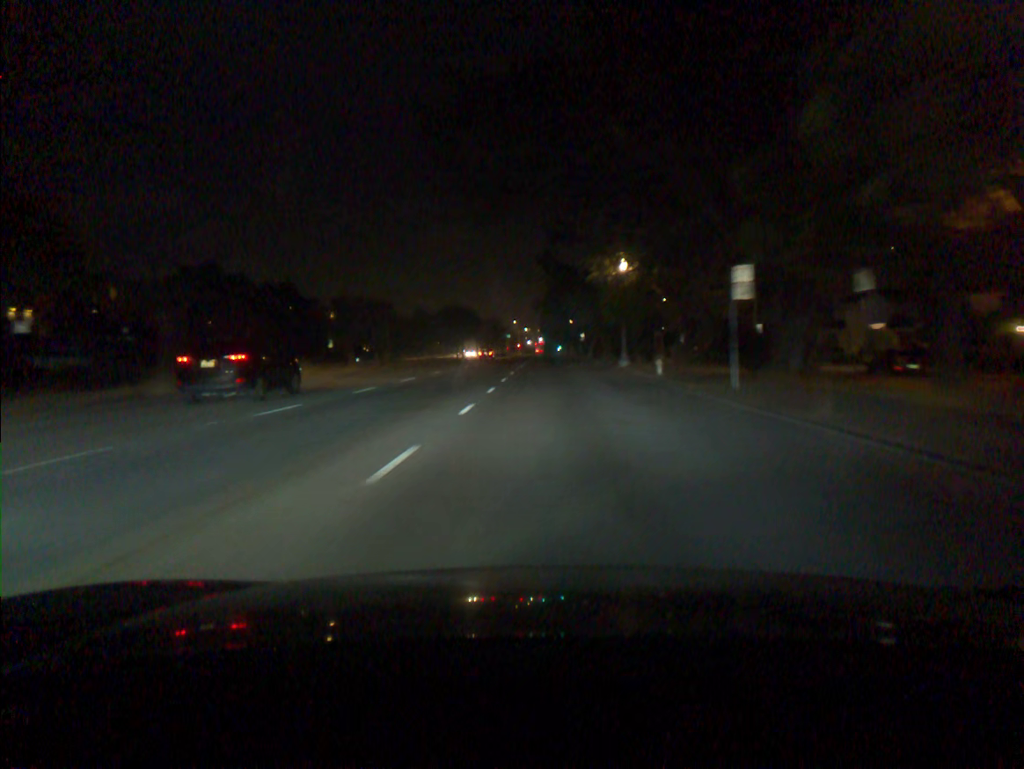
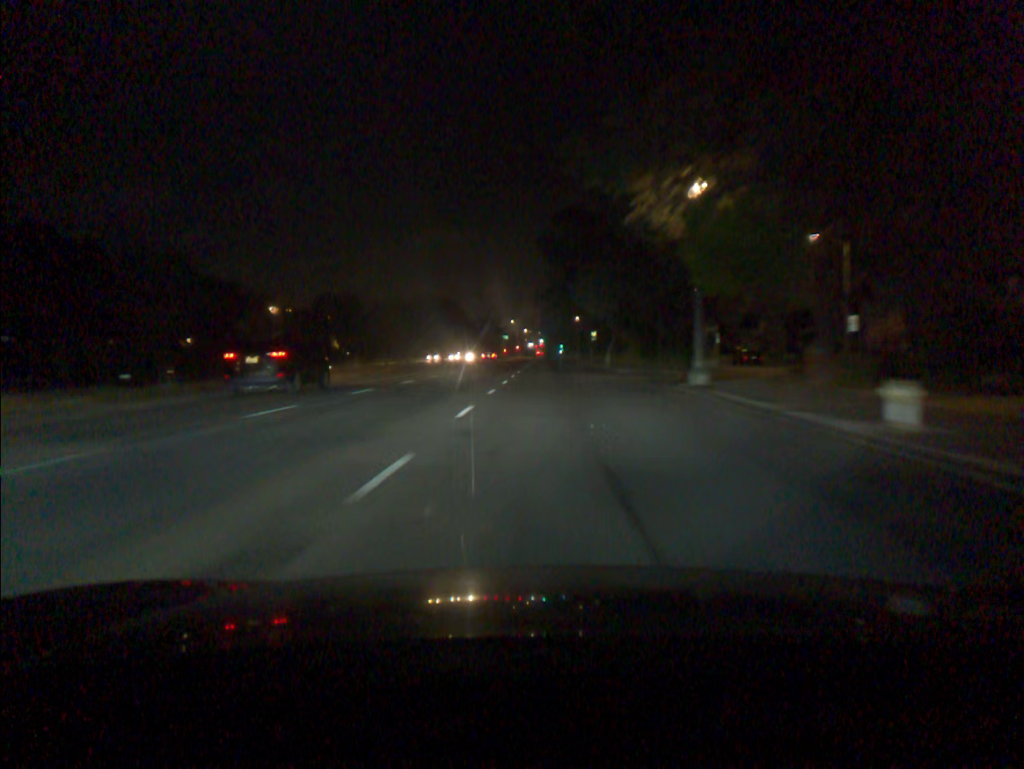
(0.0, +22.7) m; 0°
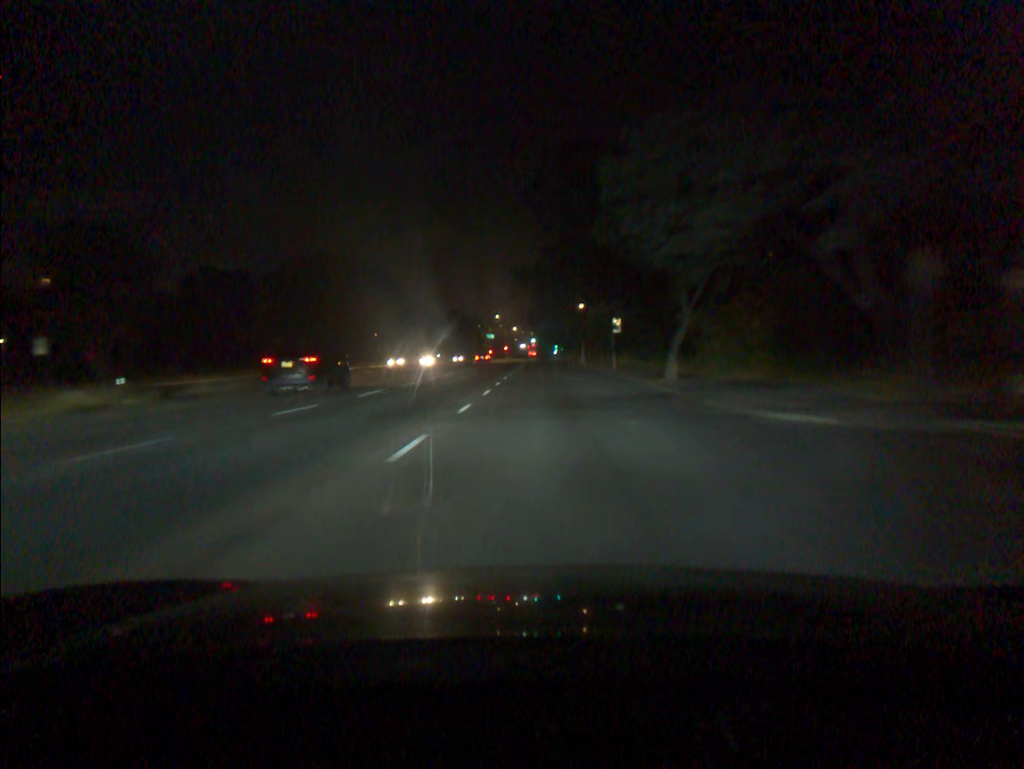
(+0.2, +34.4) m; +1°
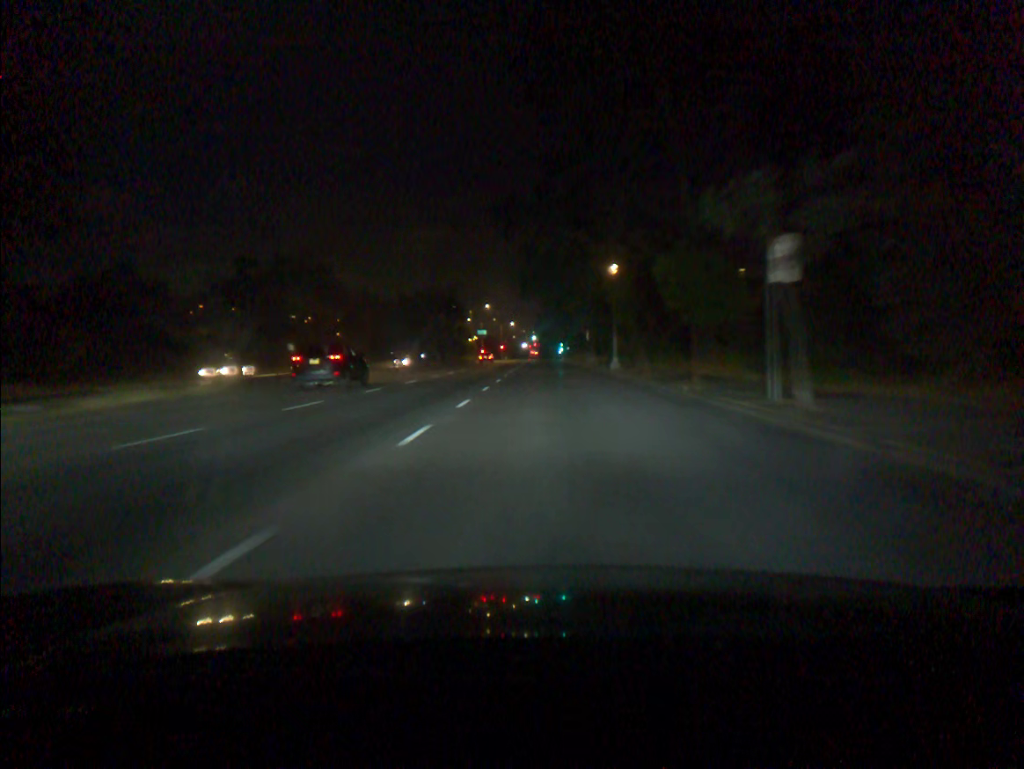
(-0.1, +35.0) m; 0°
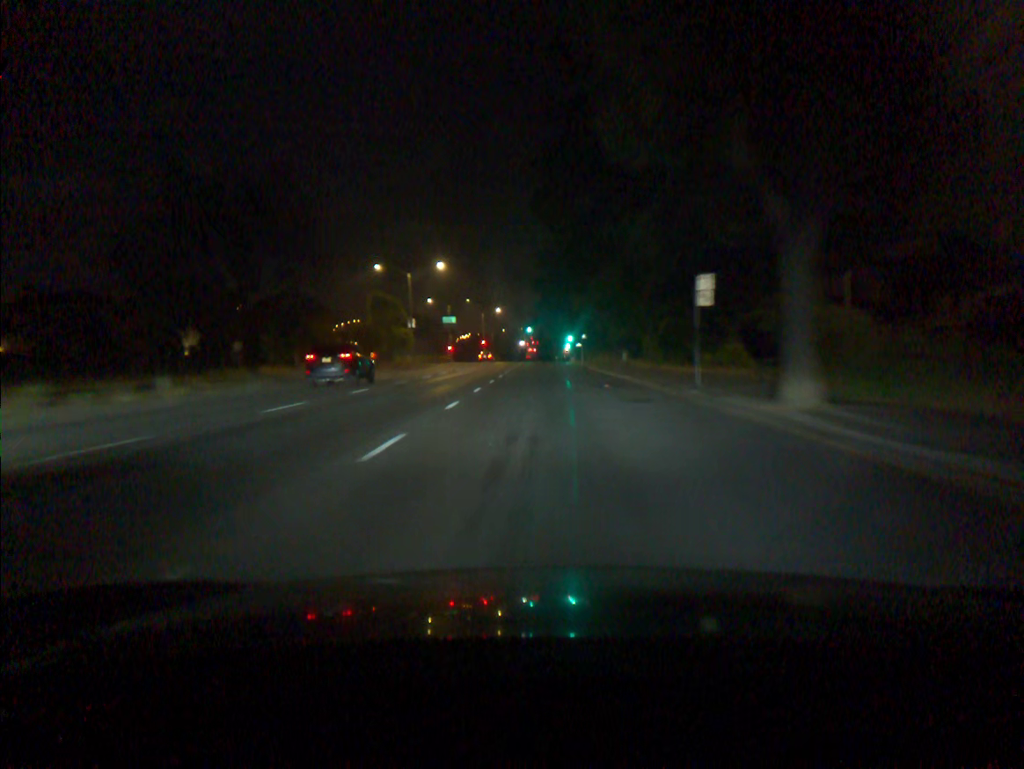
(-0.1, +59.3) m; 0°
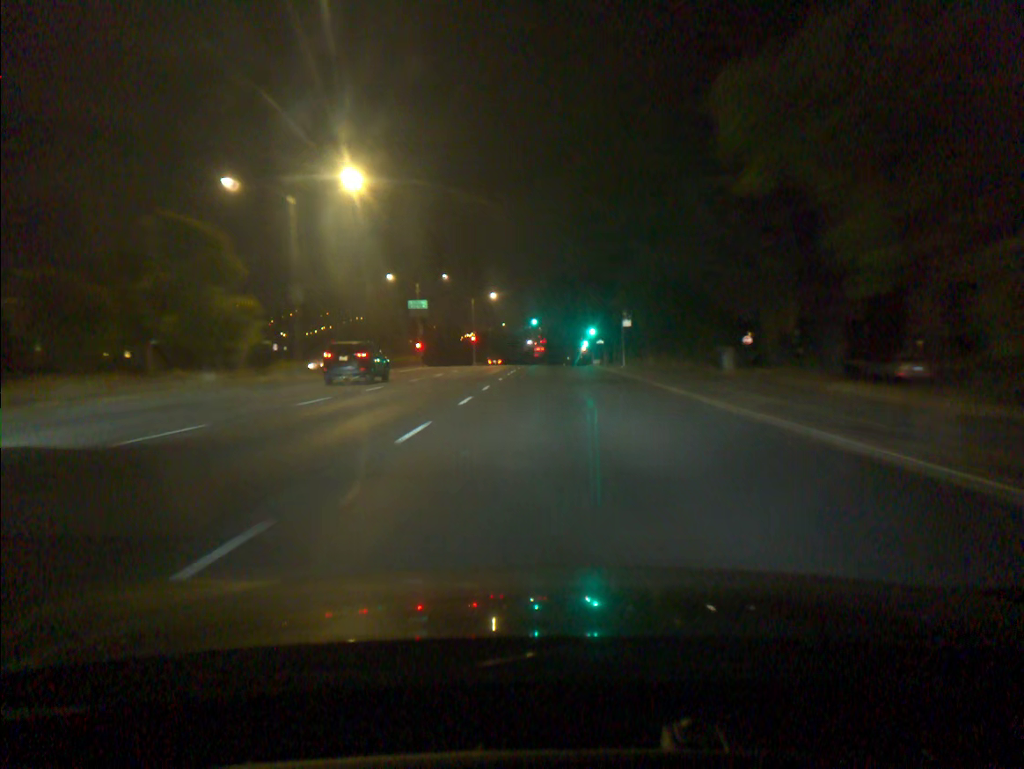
(-0.1, +35.1) m; -1°
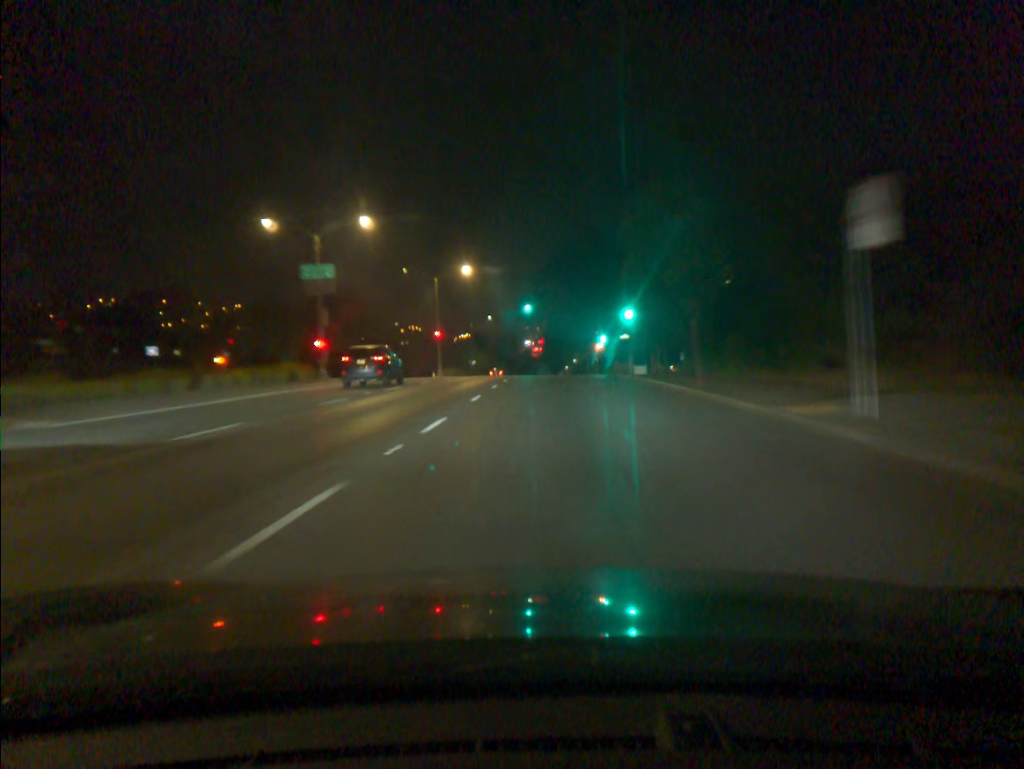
(0.0, +34.7) m; 0°
